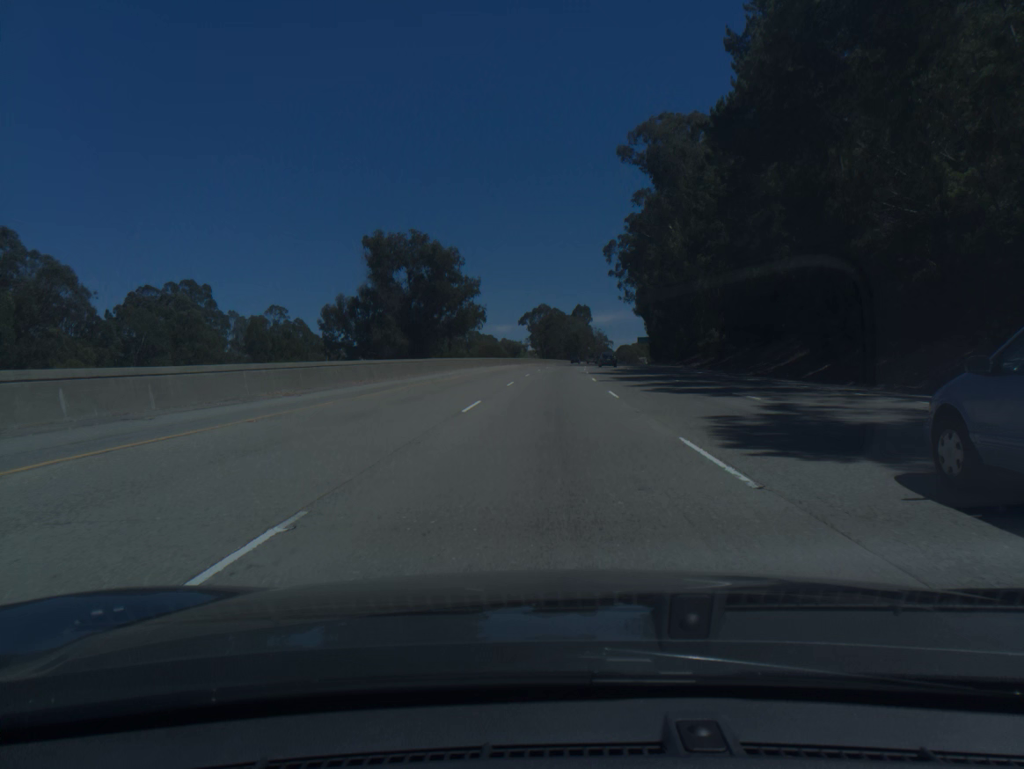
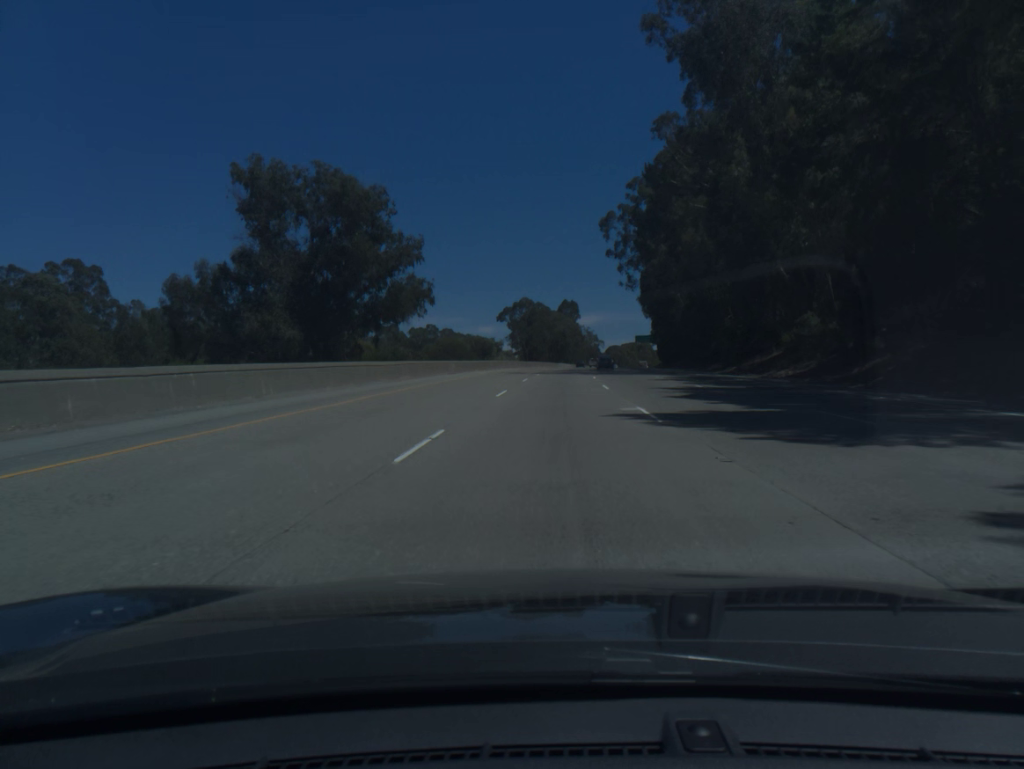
(+0.4, +36.6) m; +1°
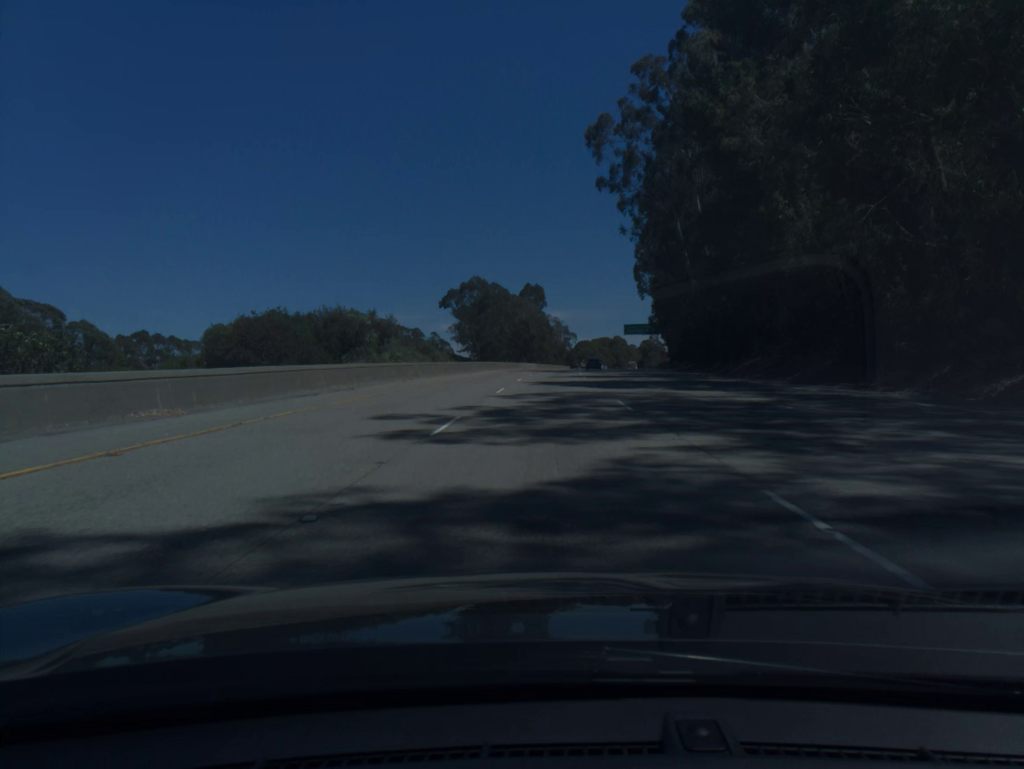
(+1.2, +55.0) m; +3°
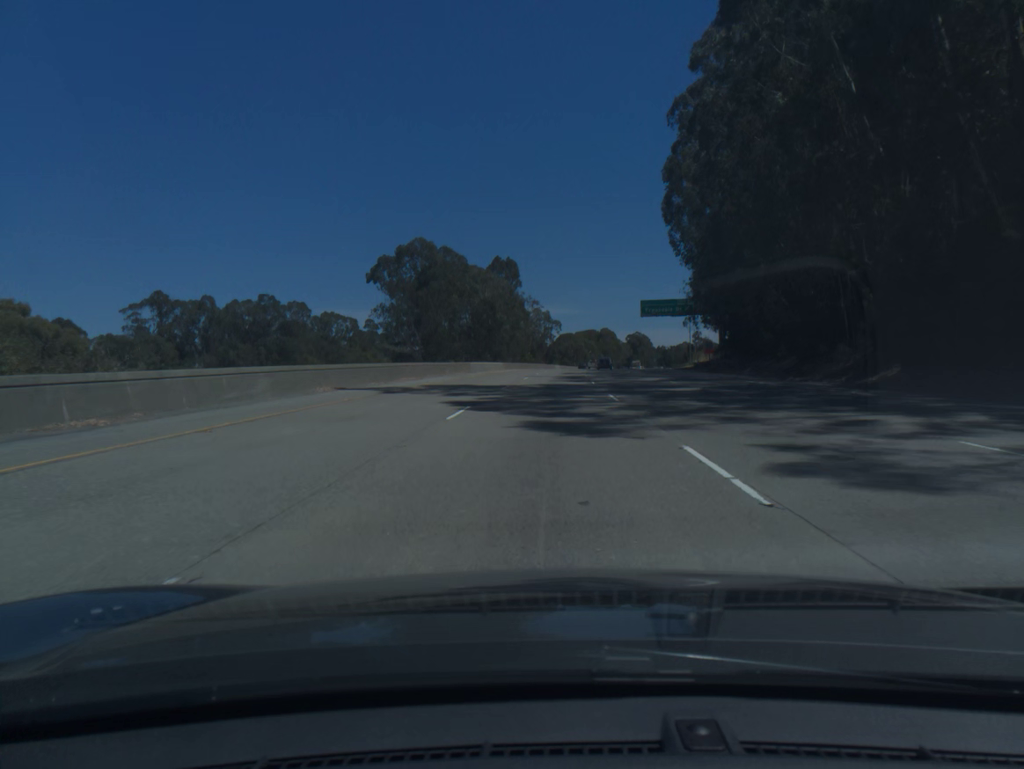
(+0.9, +55.1) m; +2°
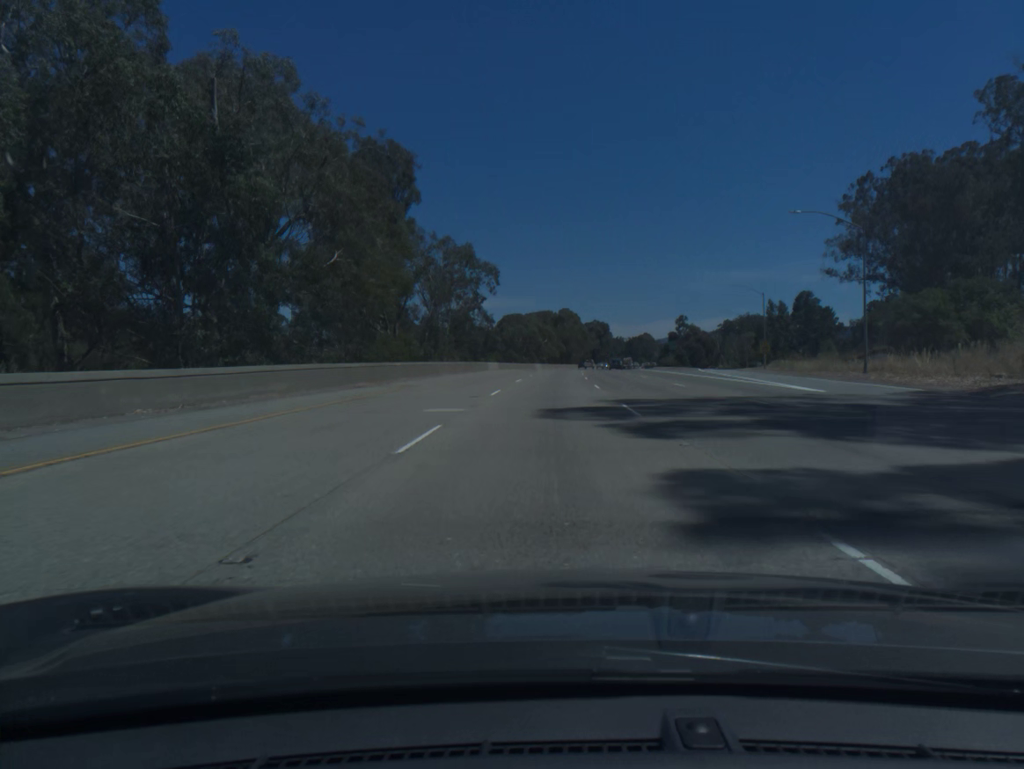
(+2.9, +92.2) m; +4°
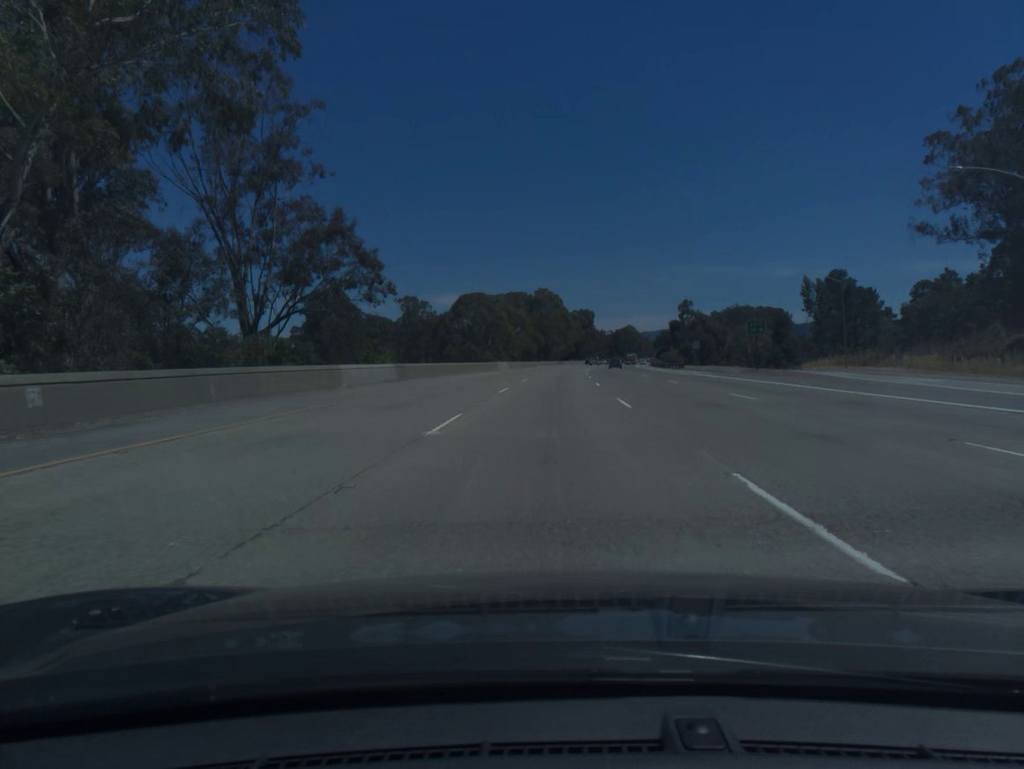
(+0.8, +55.6) m; +2°
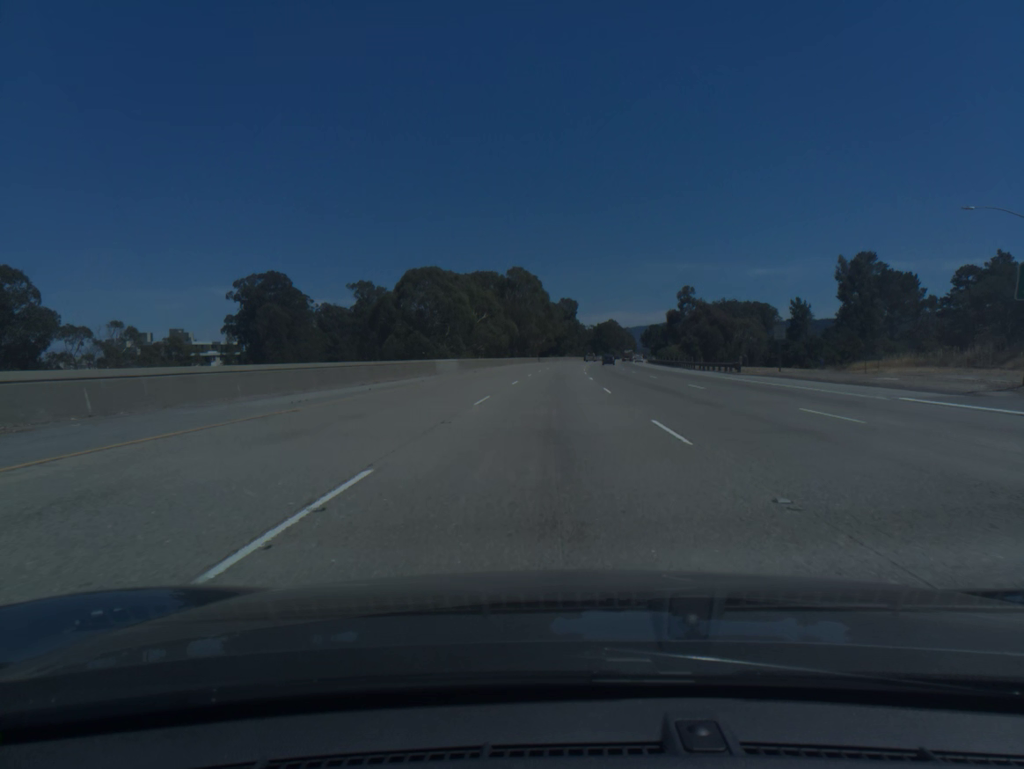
(+0.5, +37.1) m; +2°
